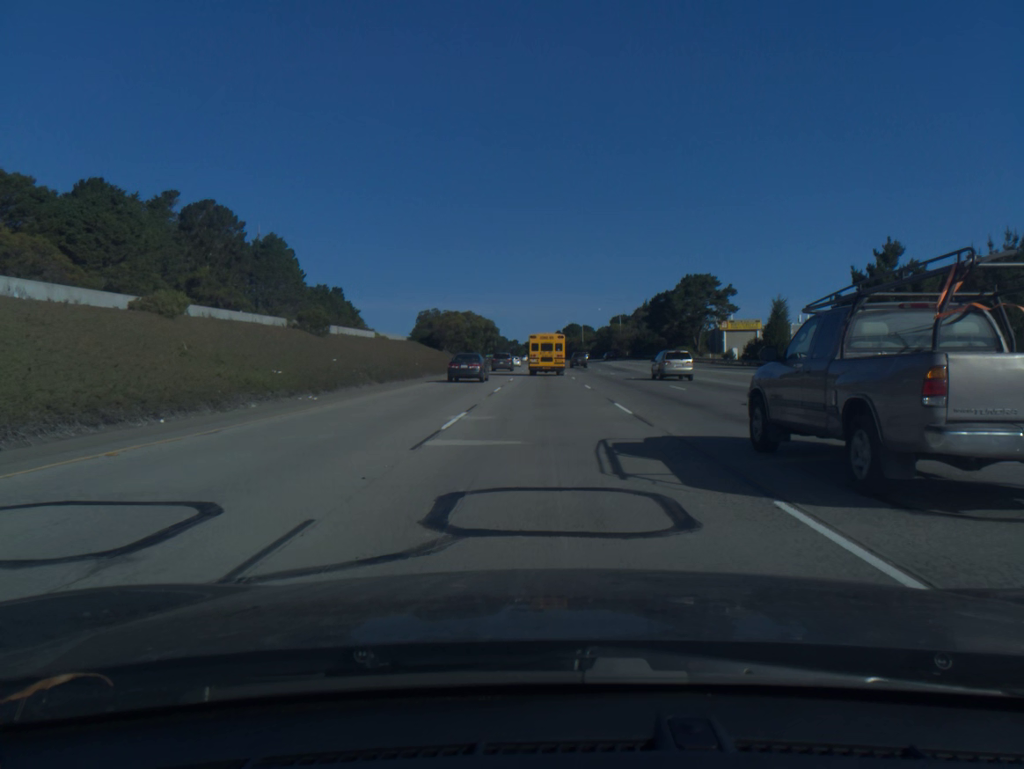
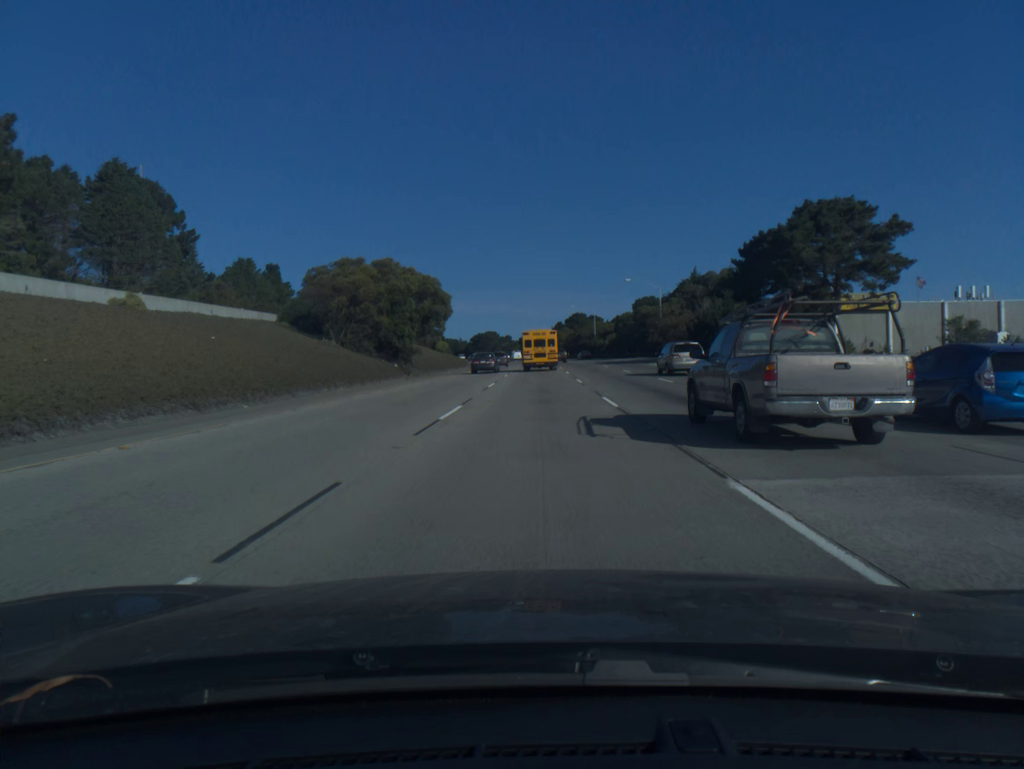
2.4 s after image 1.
(+0.2, +57.2) m; 0°
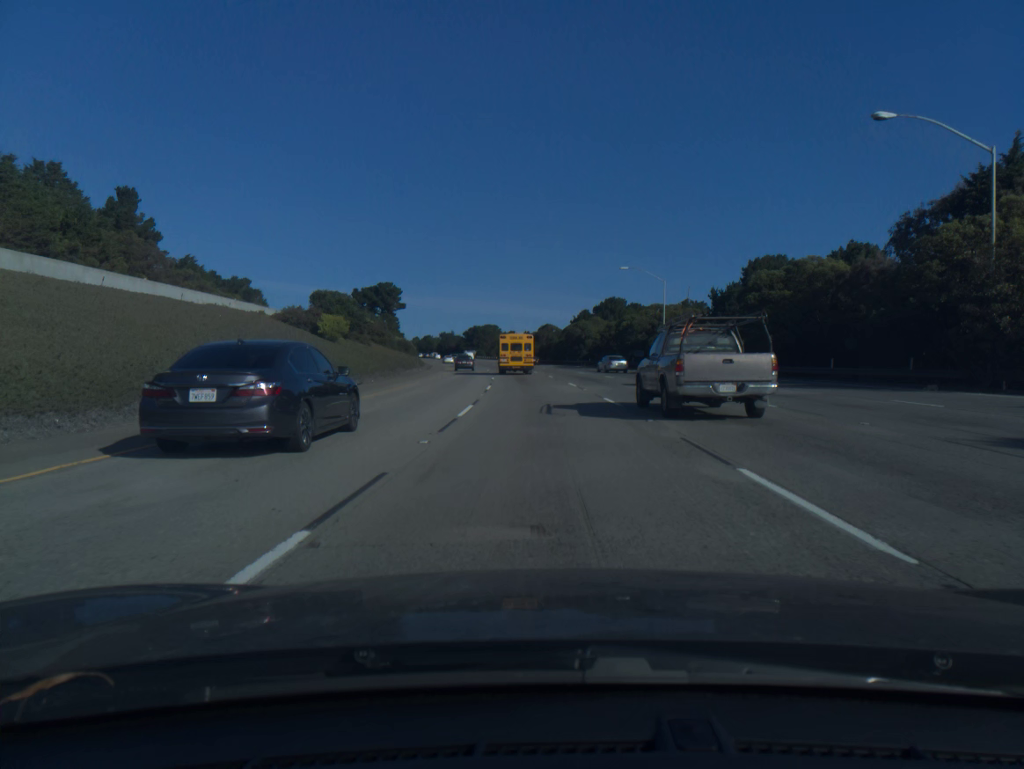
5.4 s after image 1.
(-0.6, +72.1) m; -1°
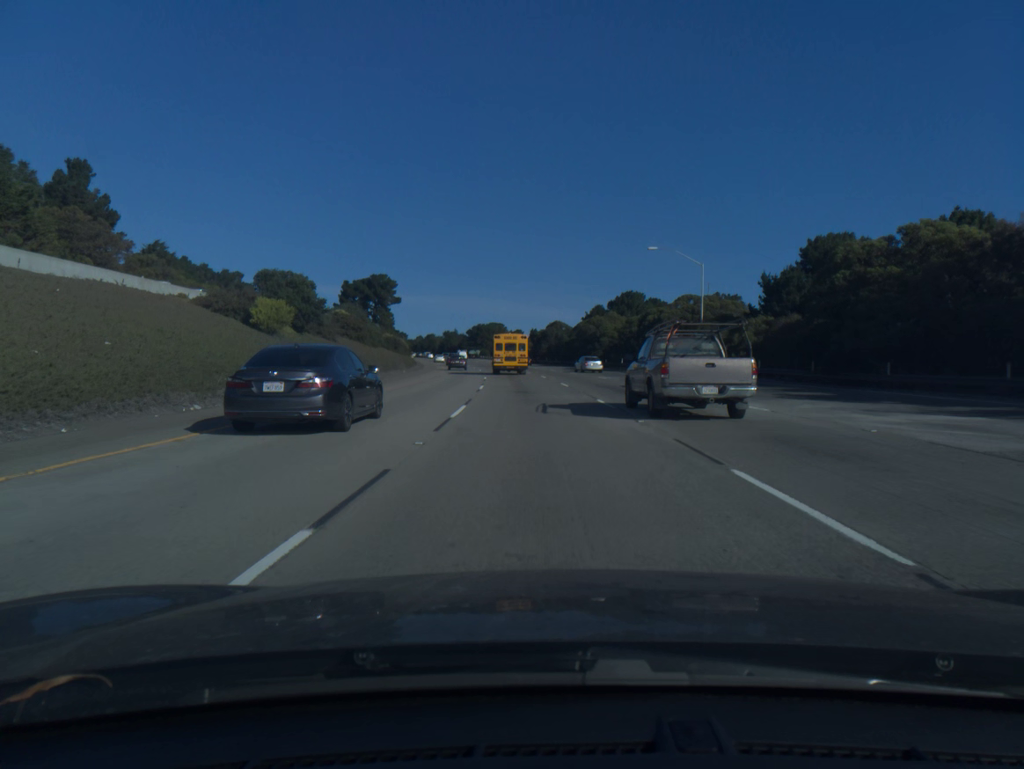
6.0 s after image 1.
(-0.1, +14.5) m; 0°
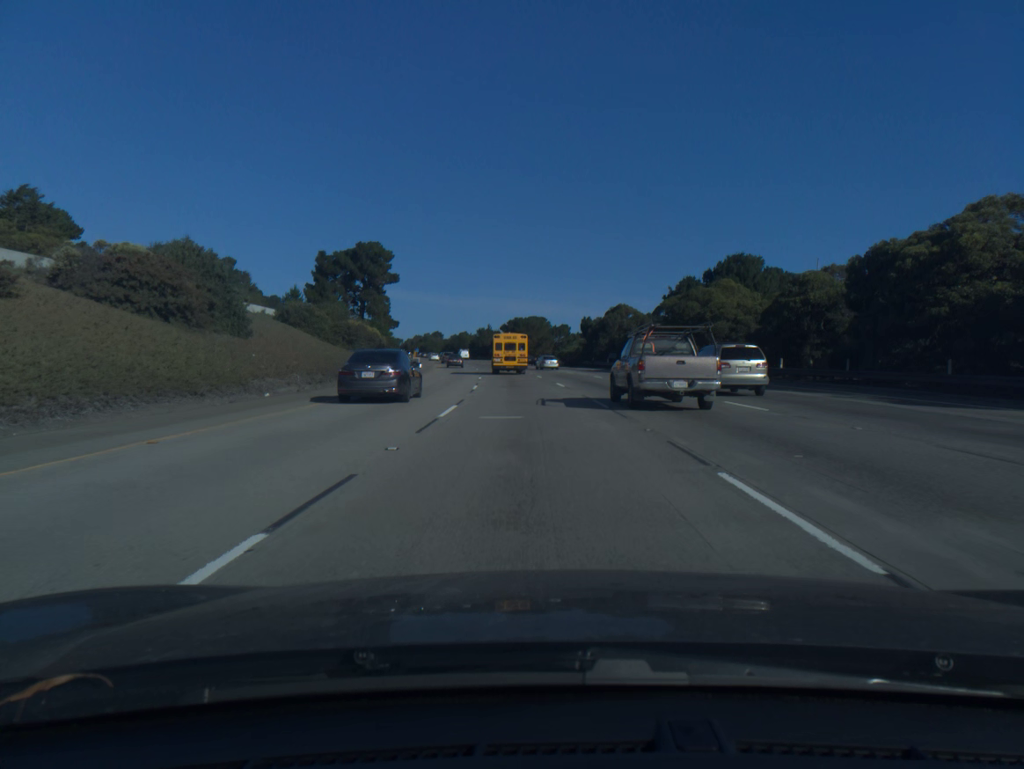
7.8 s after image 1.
(-1.2, +44.1) m; -3°
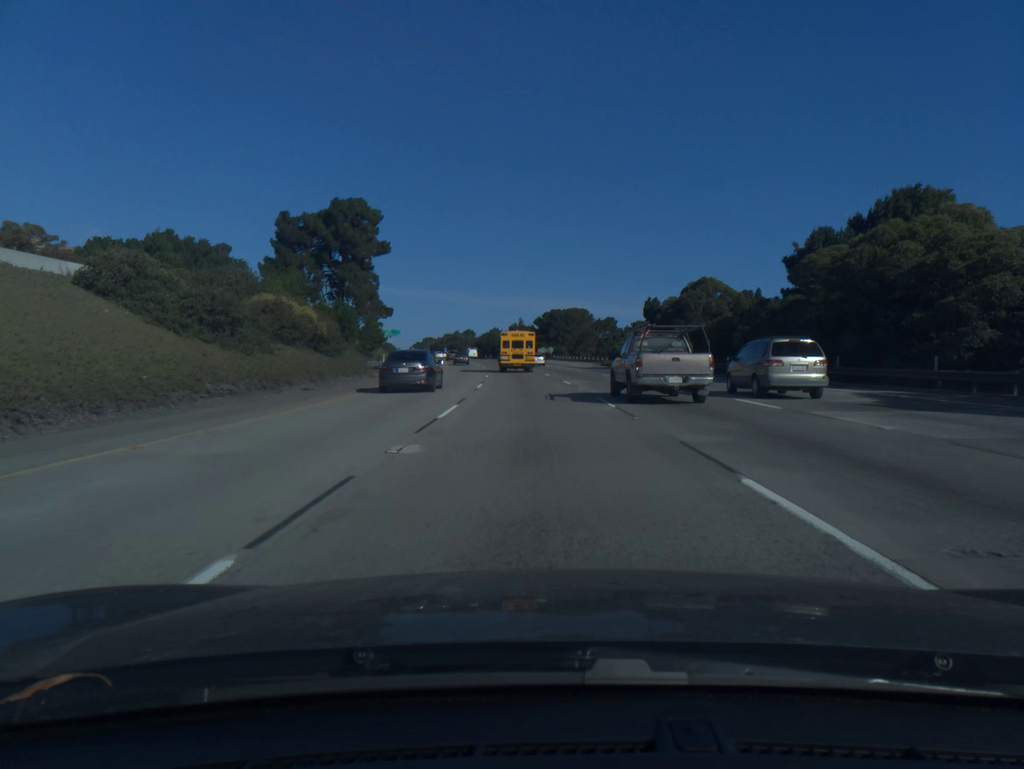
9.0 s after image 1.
(-0.7, +29.8) m; -3°
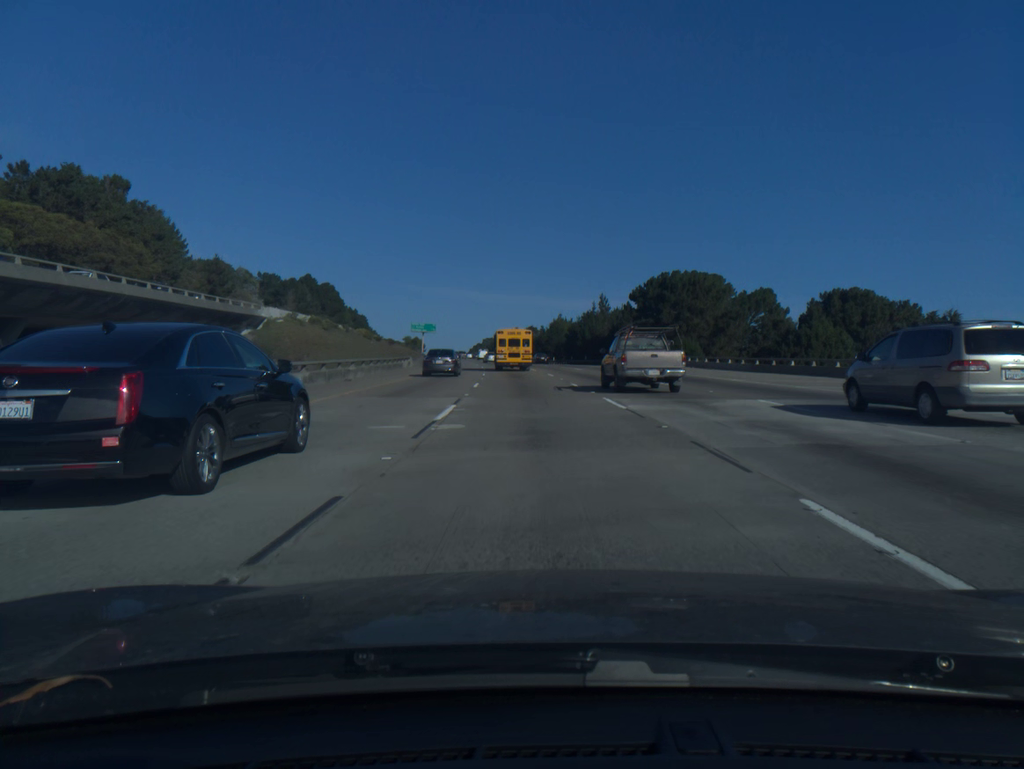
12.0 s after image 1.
(-3.5, +74.3) m; -5°
